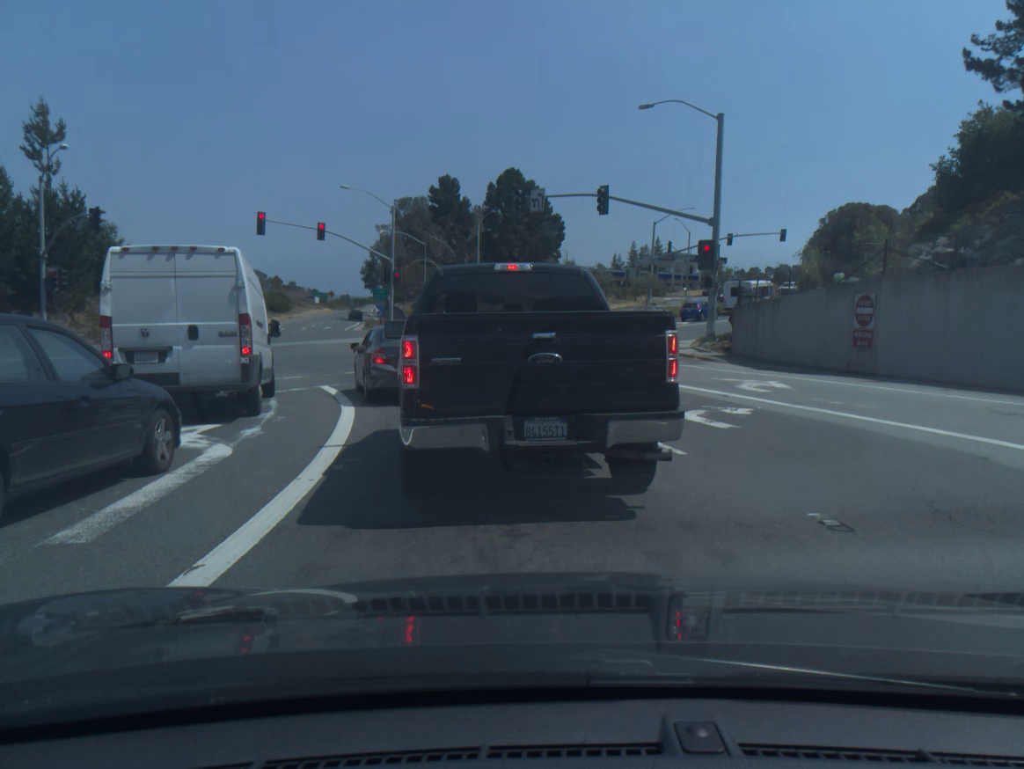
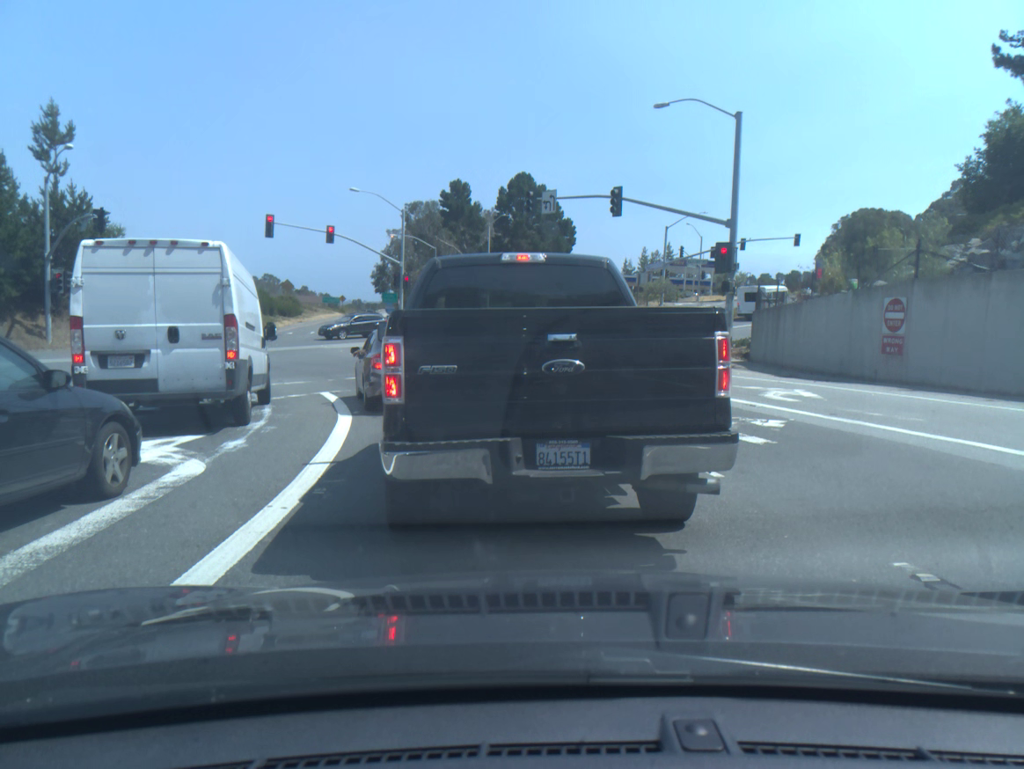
(0.0, +1.2) m; -1°
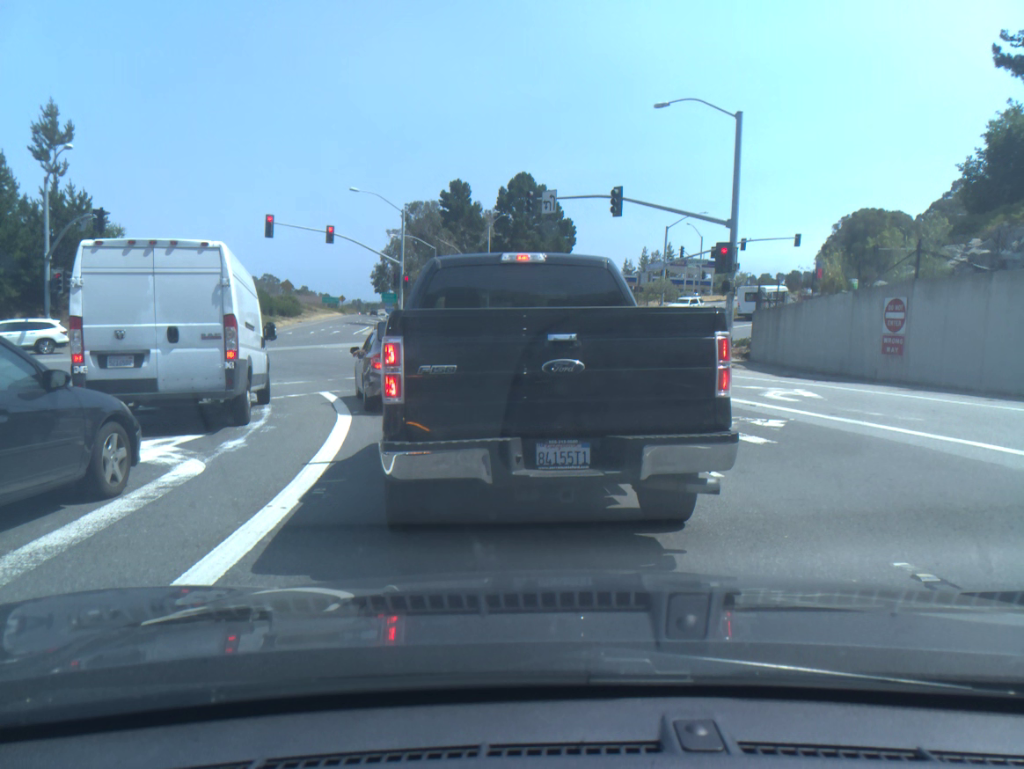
(-0.1, 0.0) m; 0°
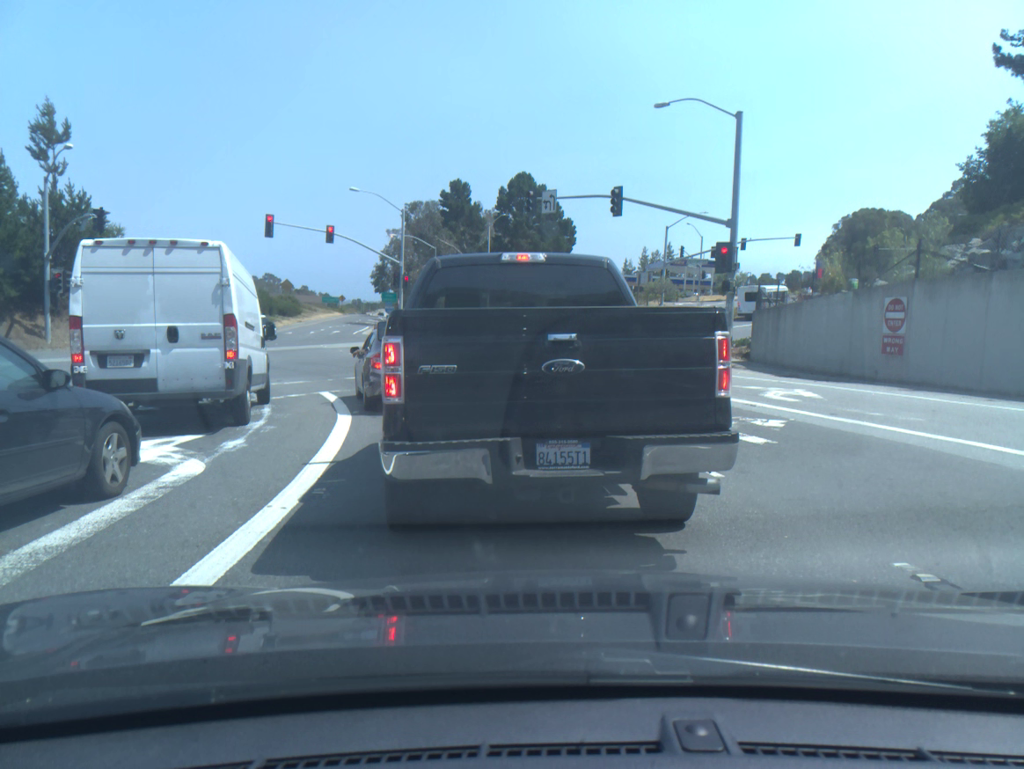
(0.0, 0.0) m; 0°
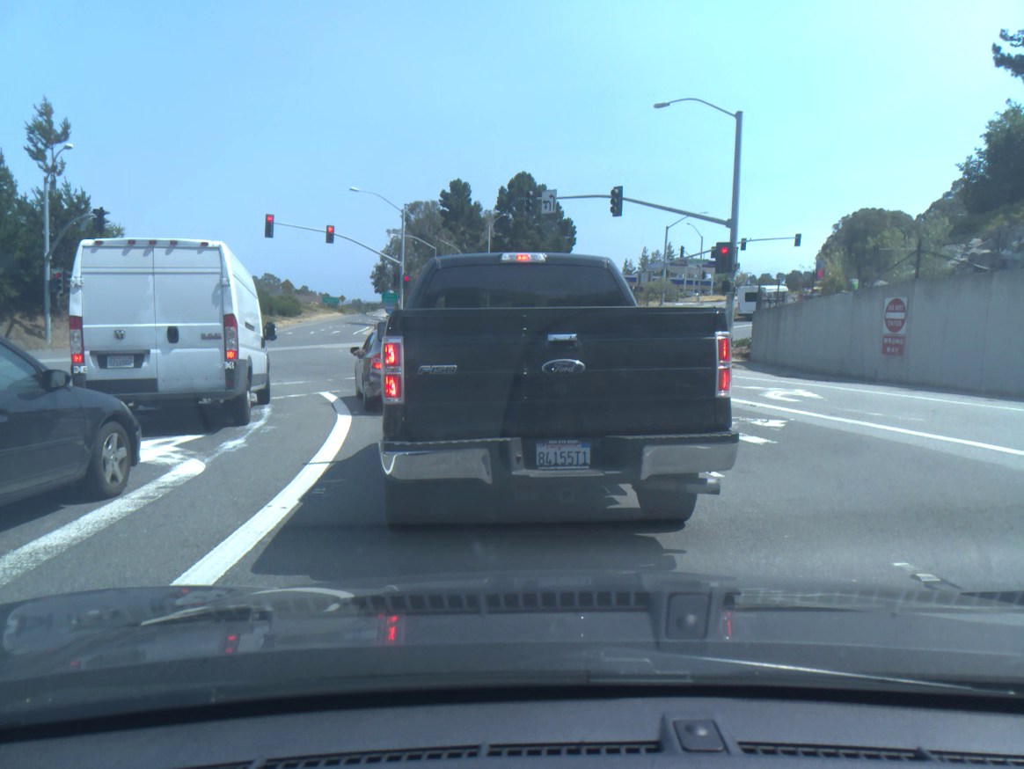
(0.0, 0.0) m; 0°
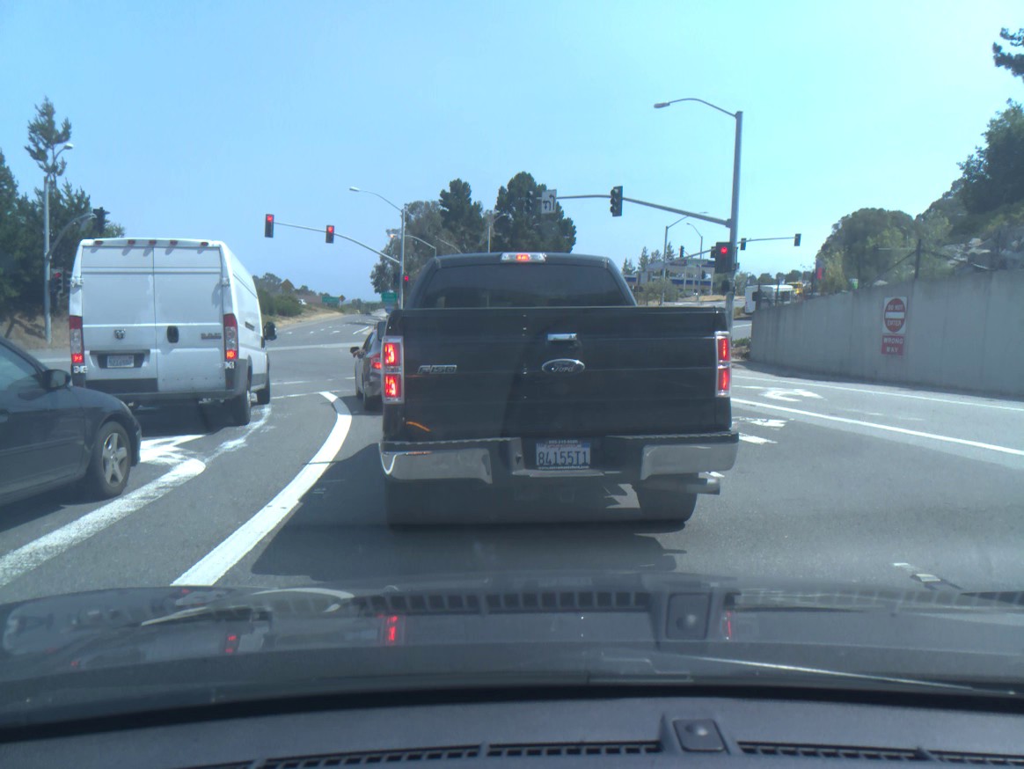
(0.0, 0.0) m; 0°
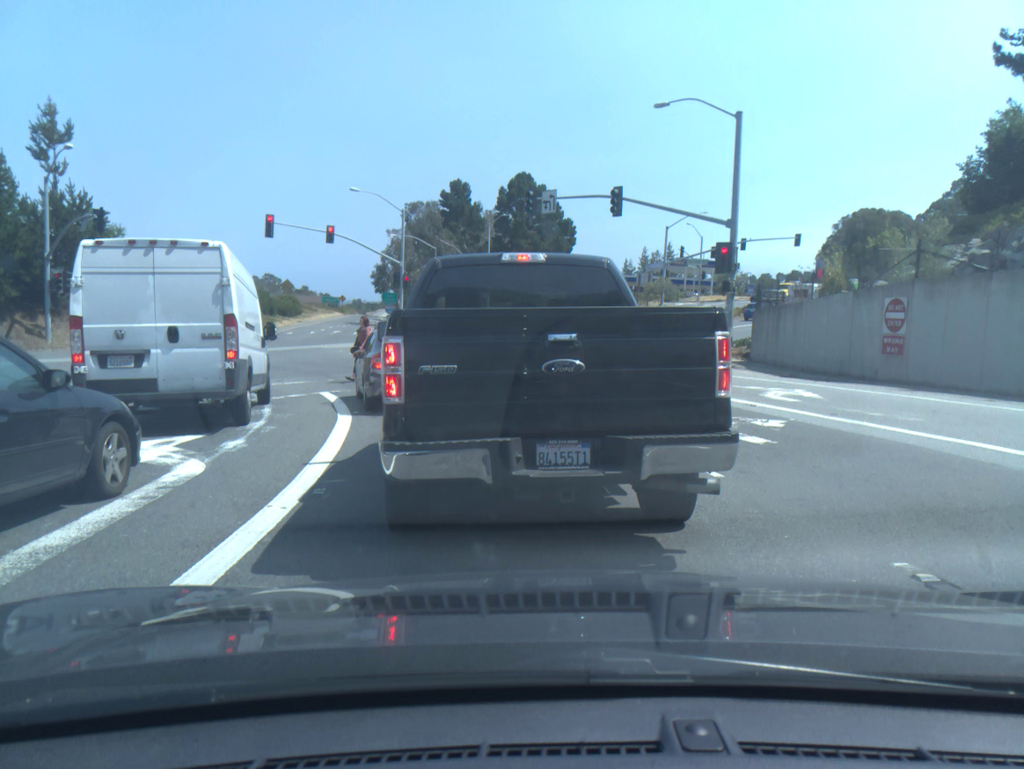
(0.0, 0.0) m; 0°
